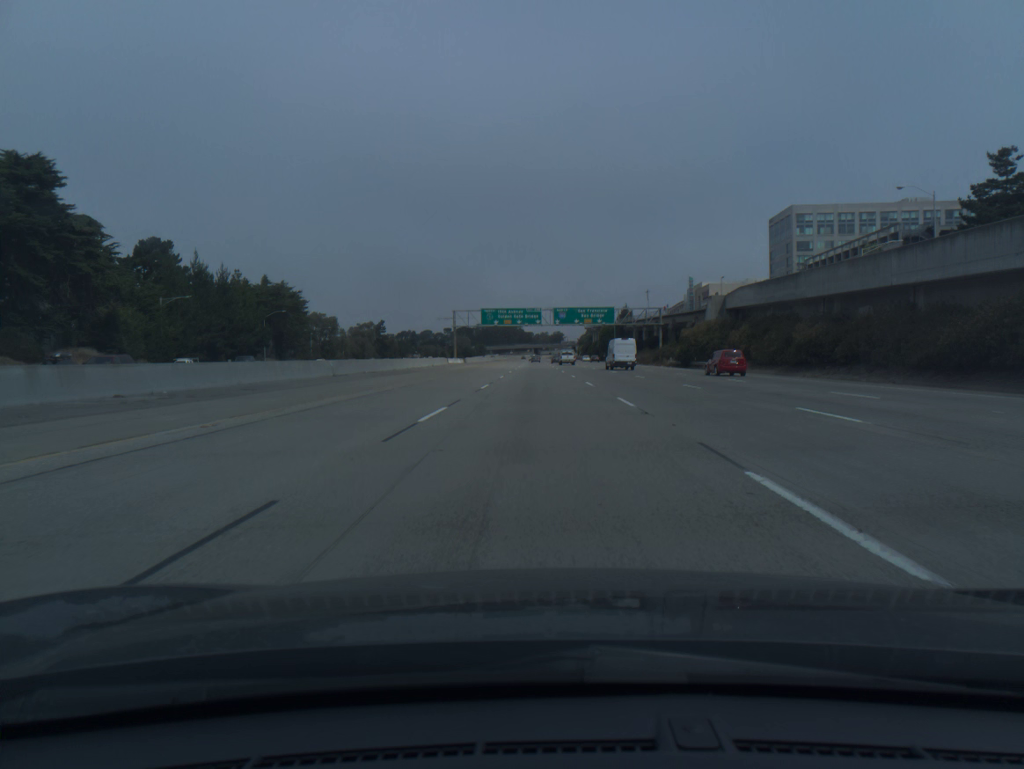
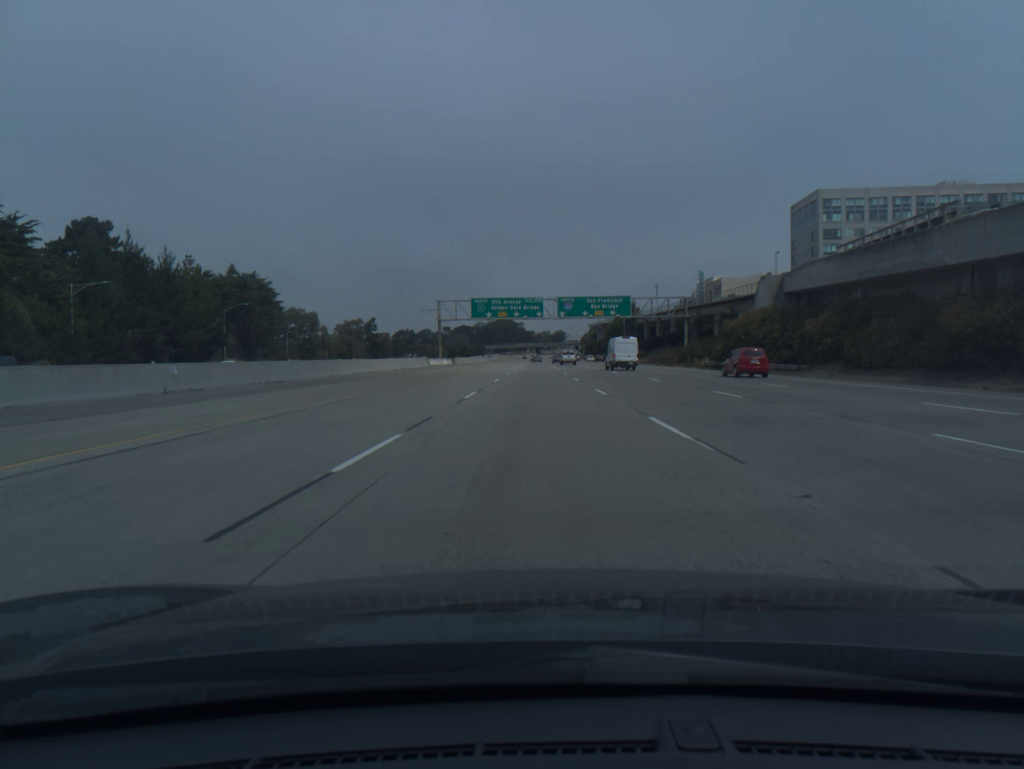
(0.0, +20.6) m; 0°
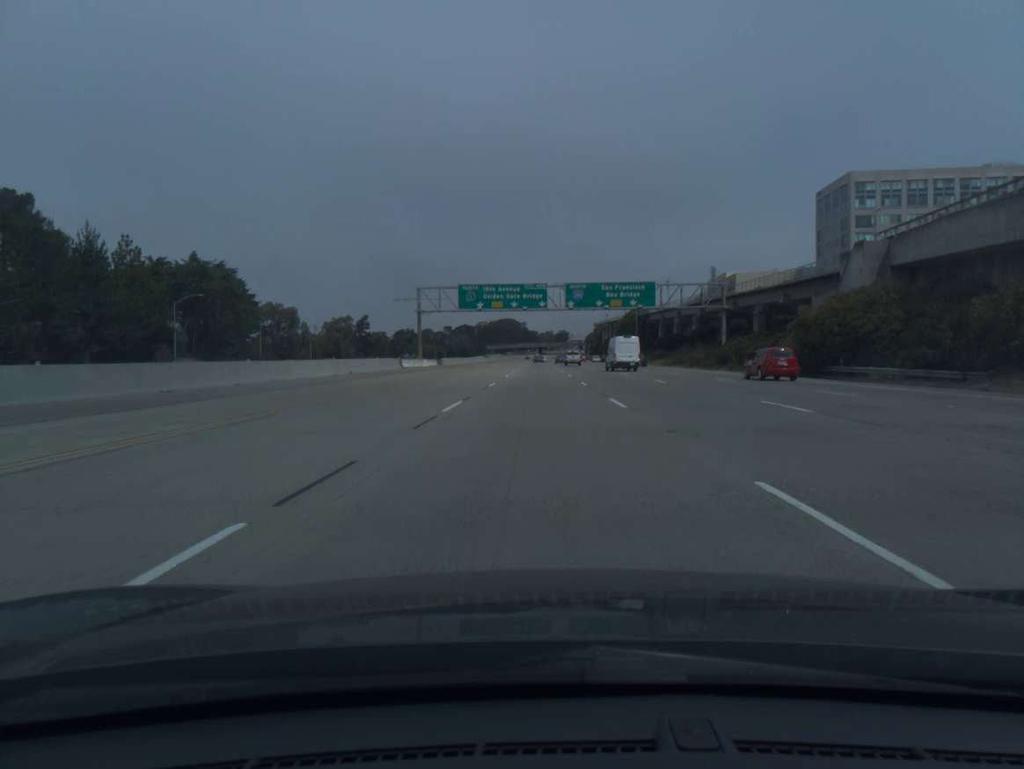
(0.0, +20.6) m; 0°
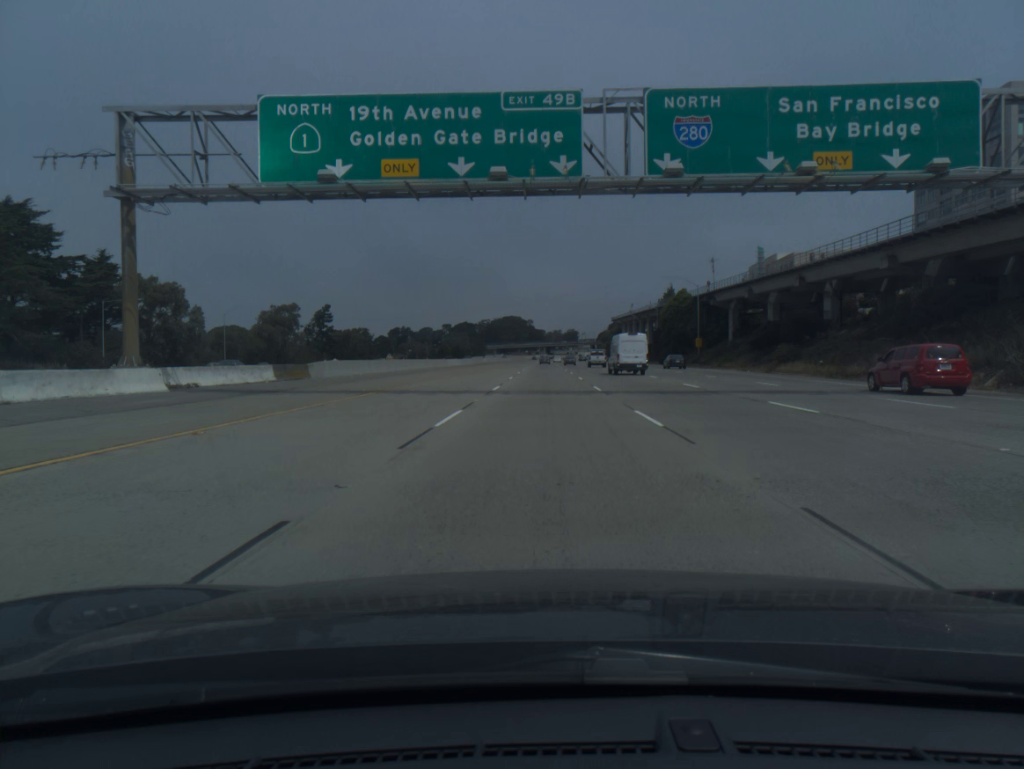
(-0.3, +61.7) m; -1°
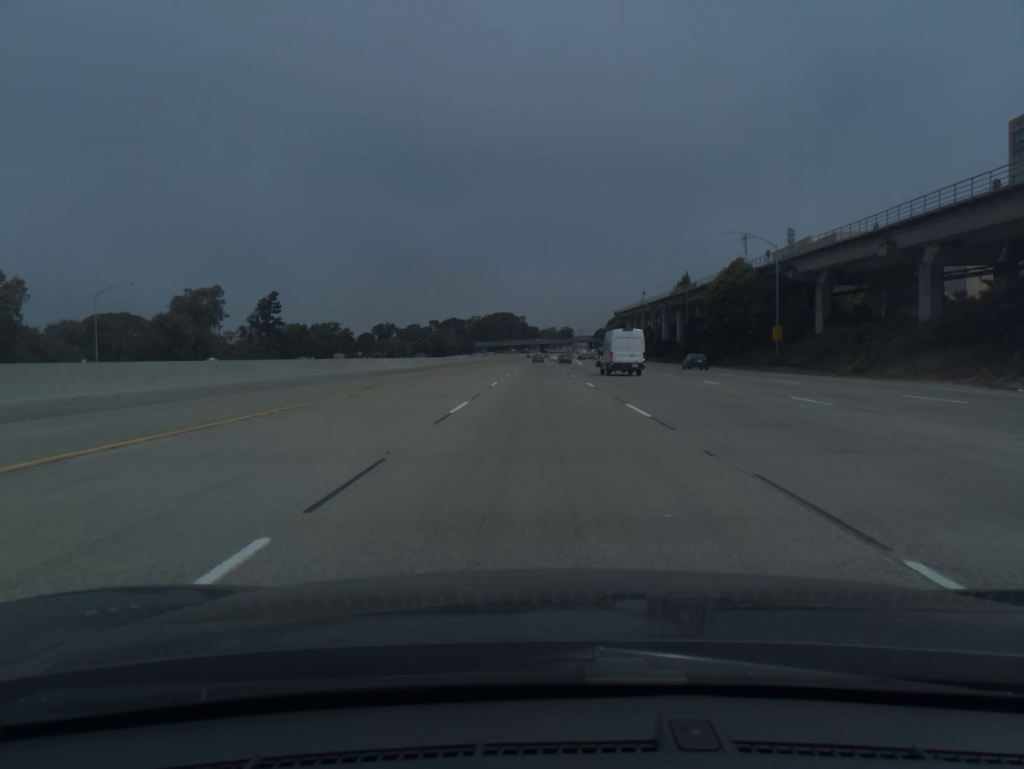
(0.0, +41.1) m; 0°
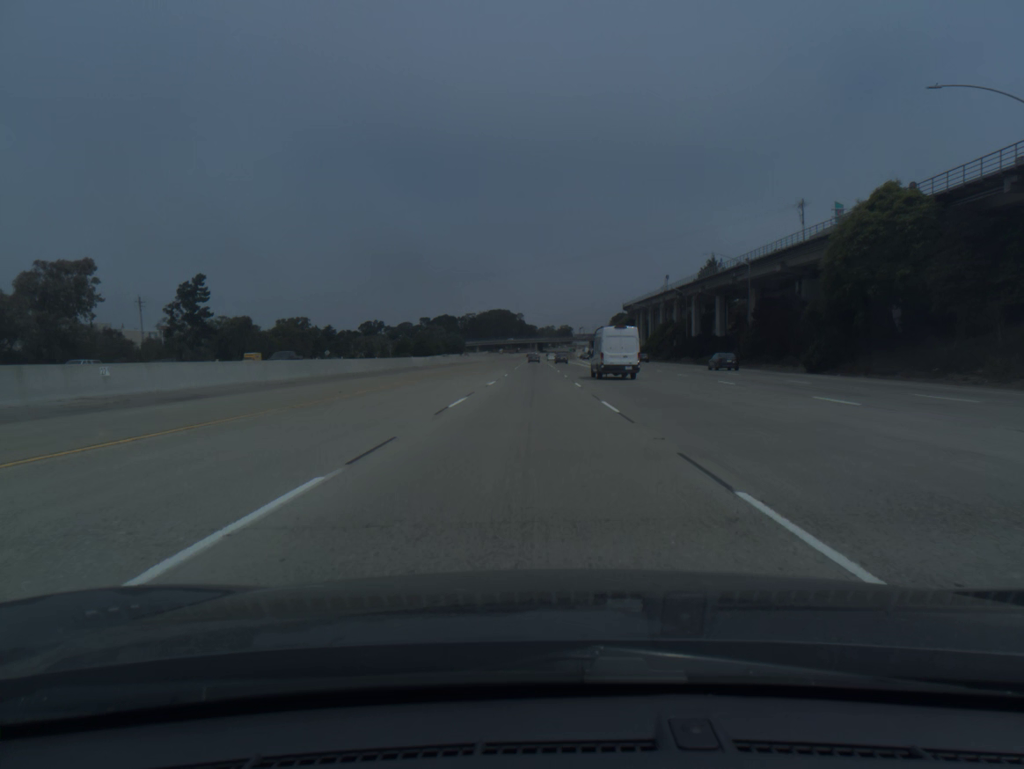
(+0.2, +41.0) m; 0°
